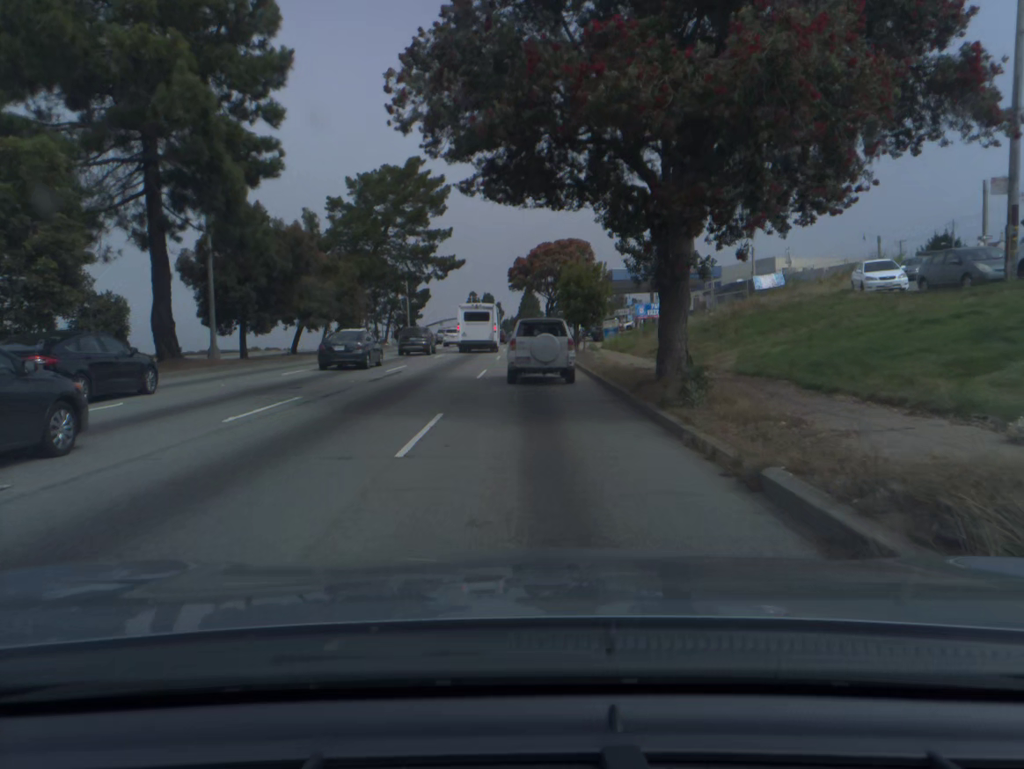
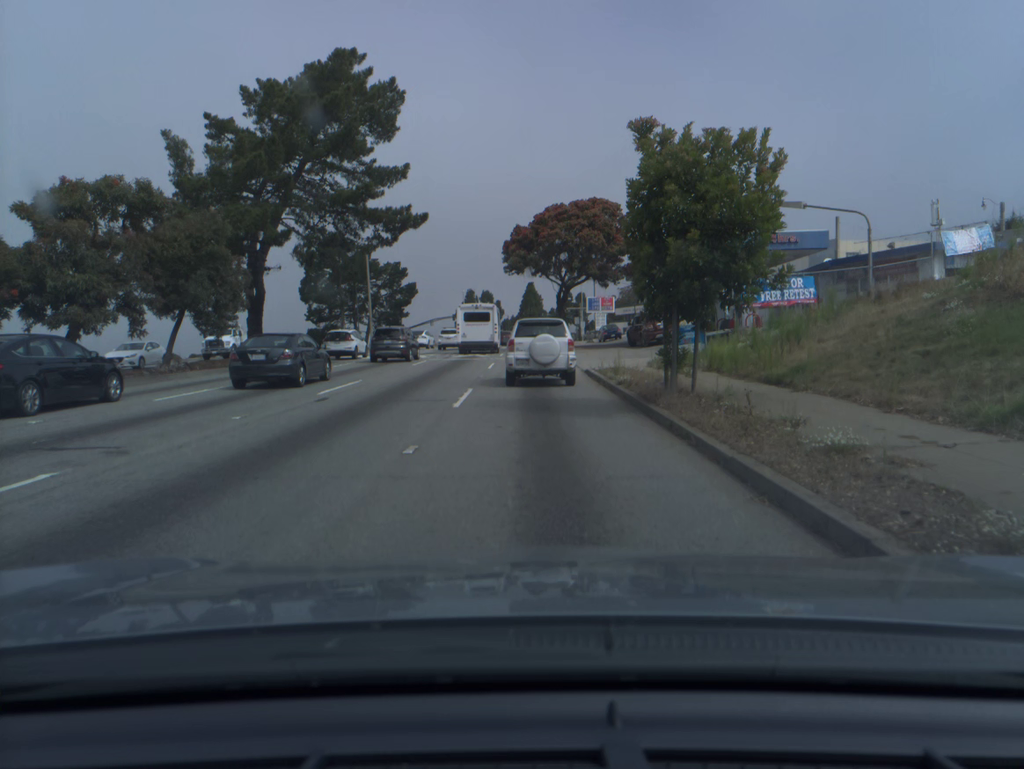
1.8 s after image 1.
(0.0, +23.3) m; 0°
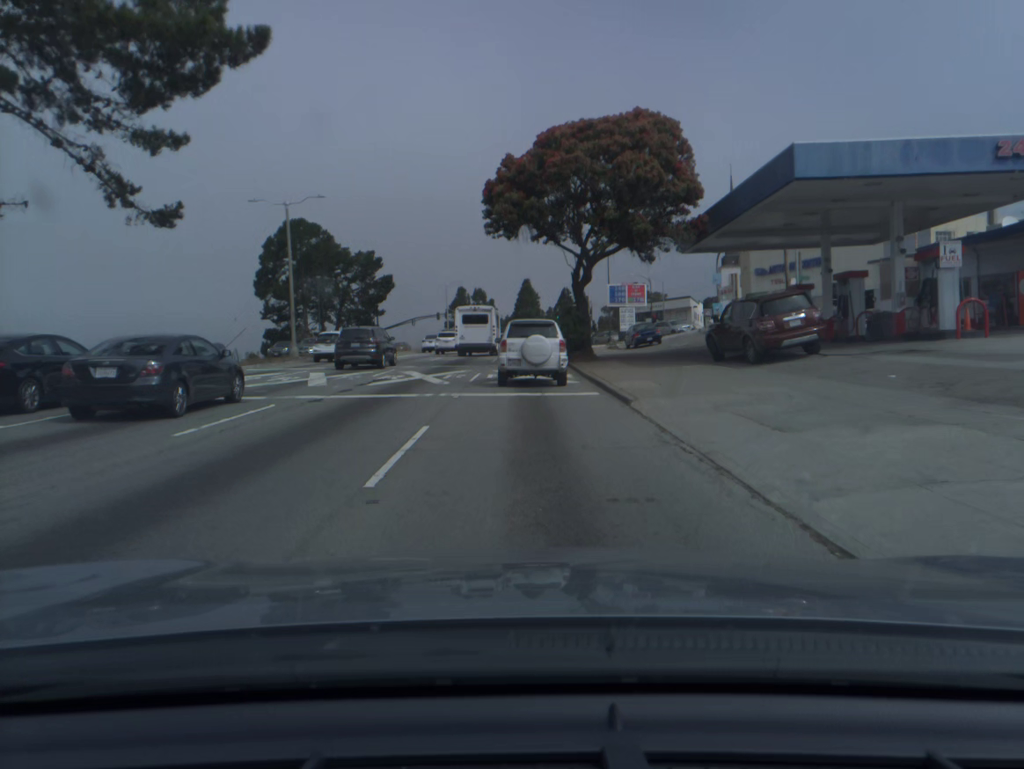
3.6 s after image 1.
(+0.1, +22.0) m; +1°
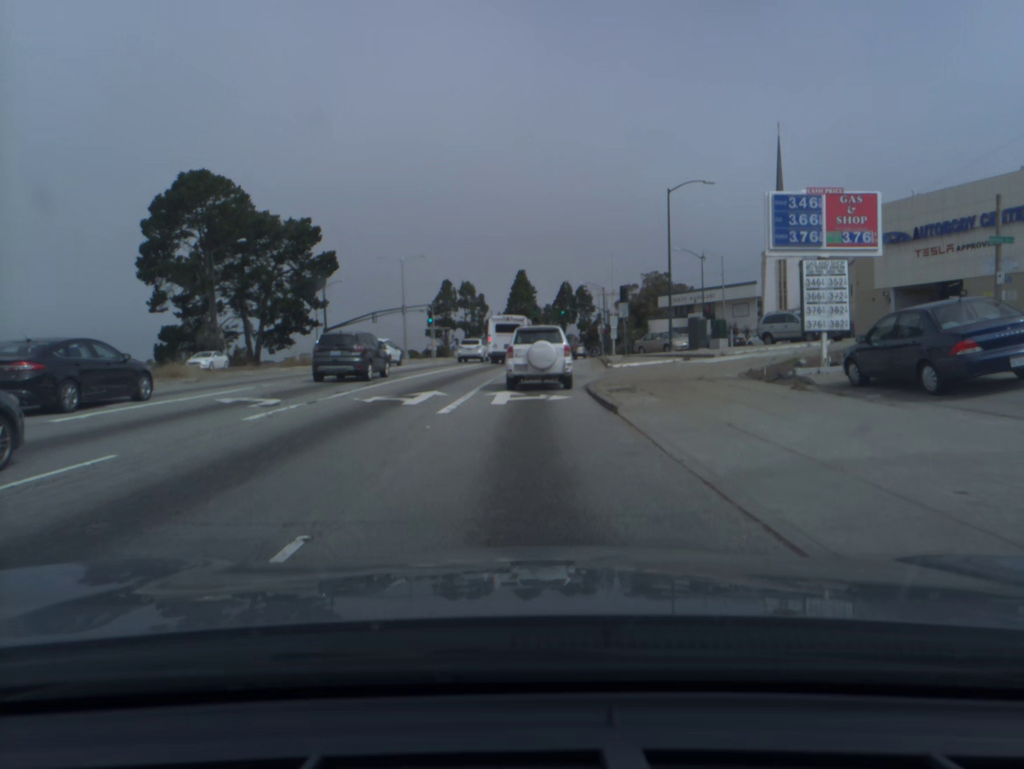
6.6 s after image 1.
(0.0, +35.4) m; 0°
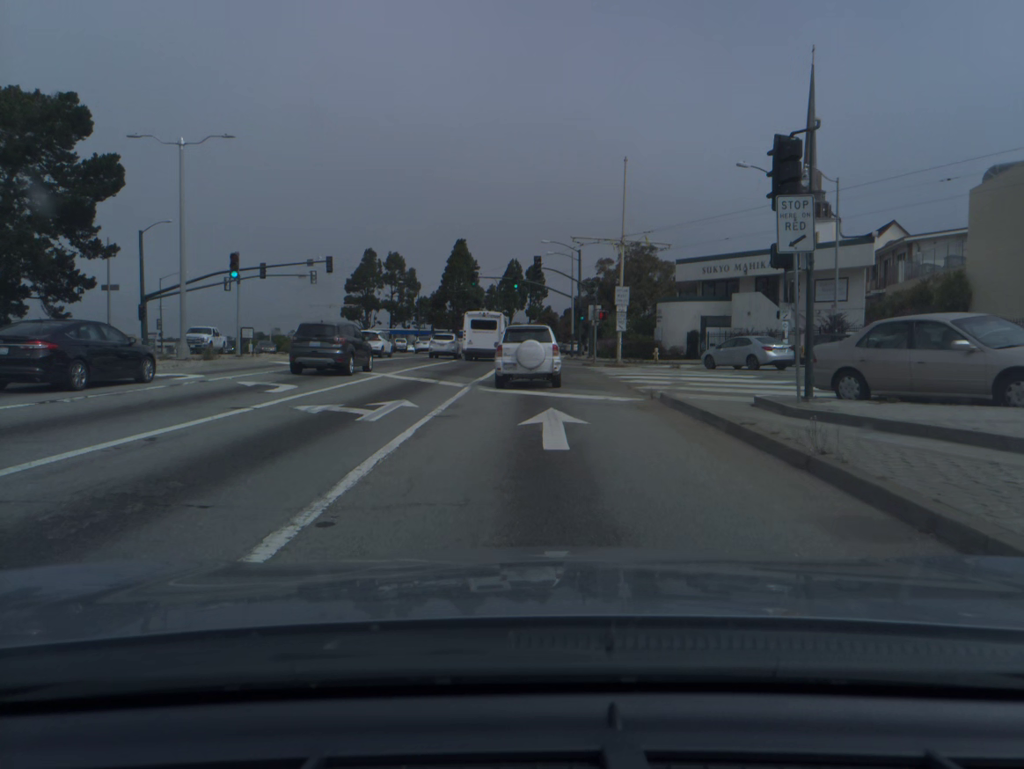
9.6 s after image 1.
(+1.0, +37.2) m; +4°
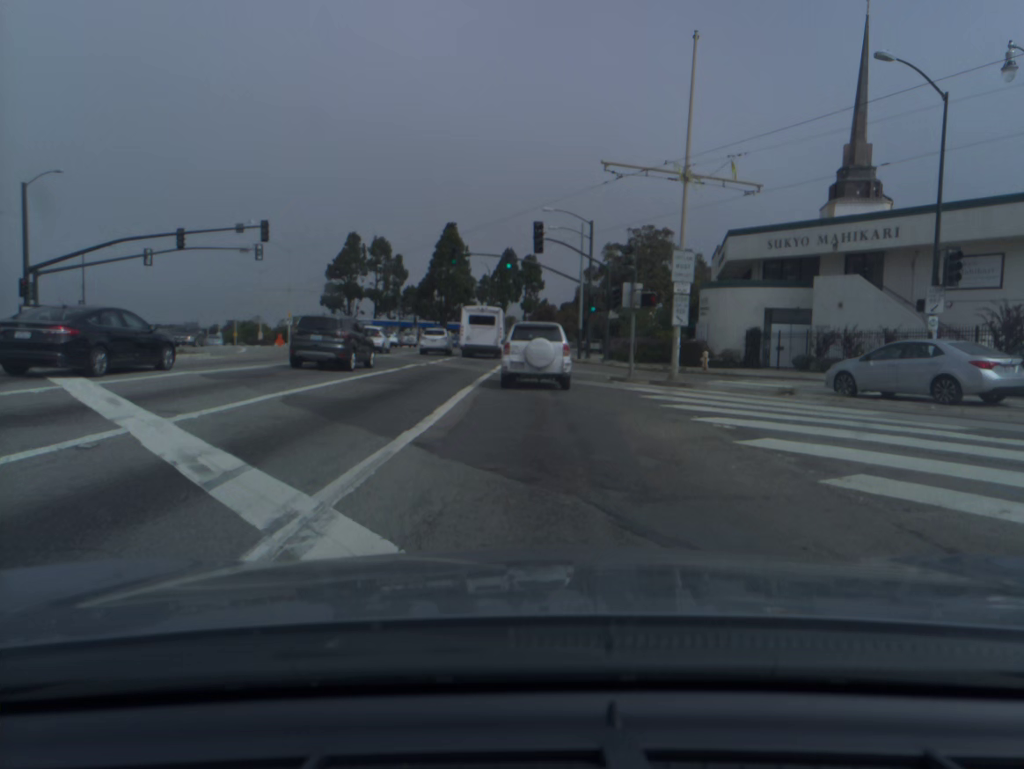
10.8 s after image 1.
(0.0, +15.9) m; +1°
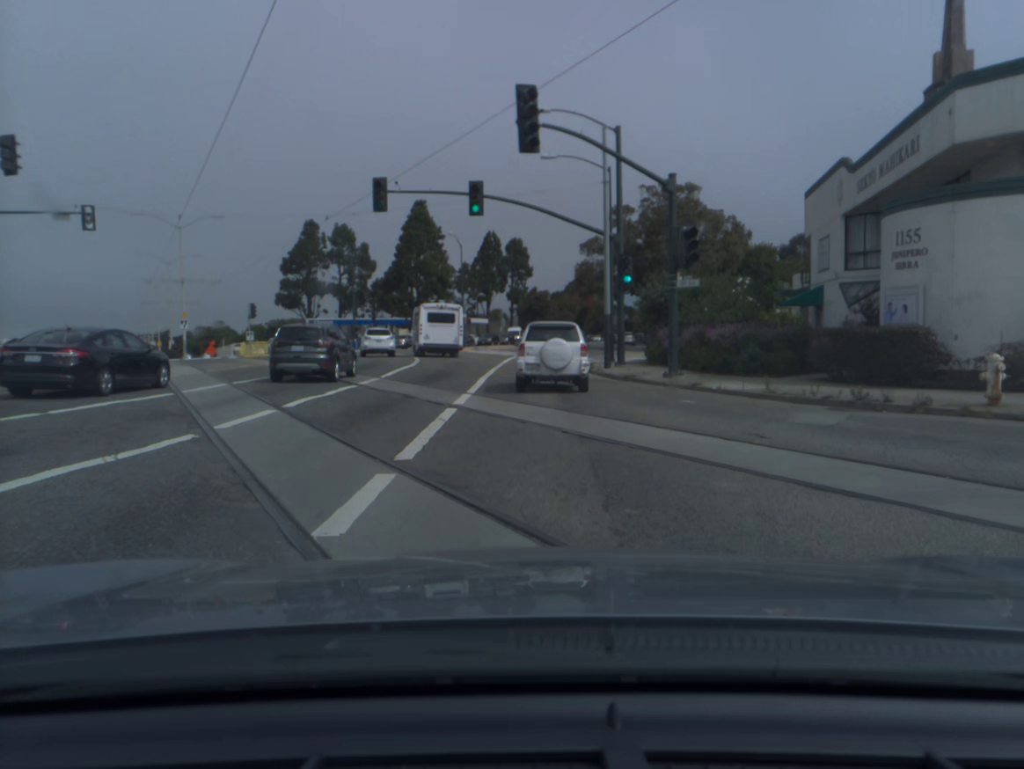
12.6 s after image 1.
(+0.2, +23.0) m; +2°
